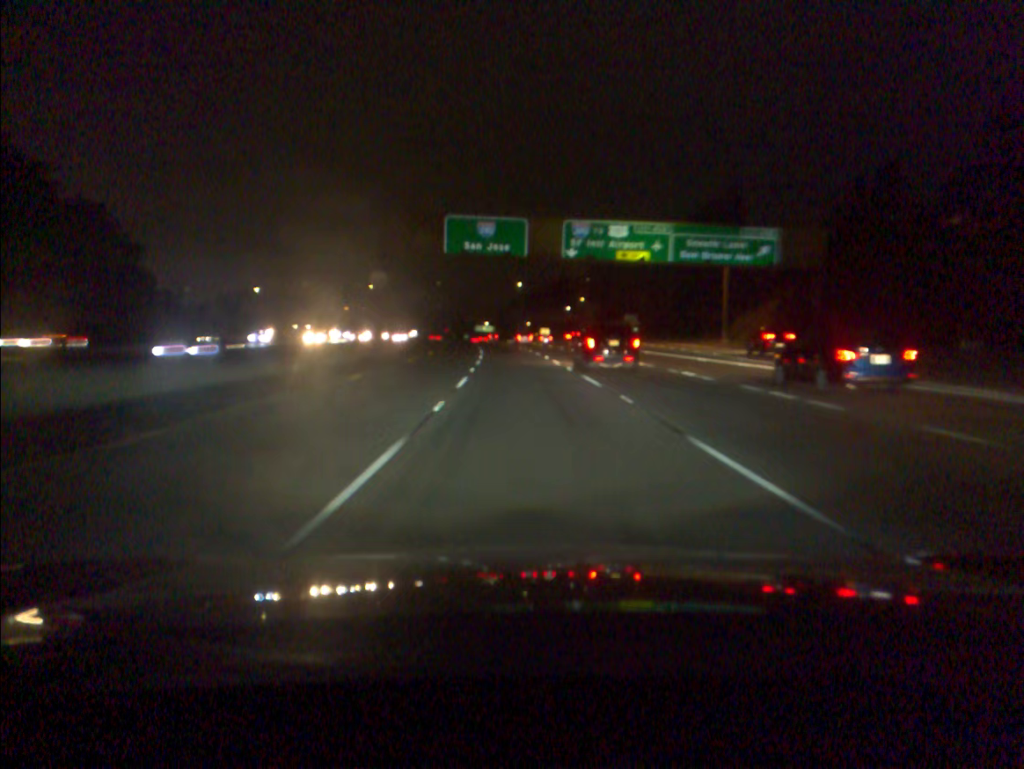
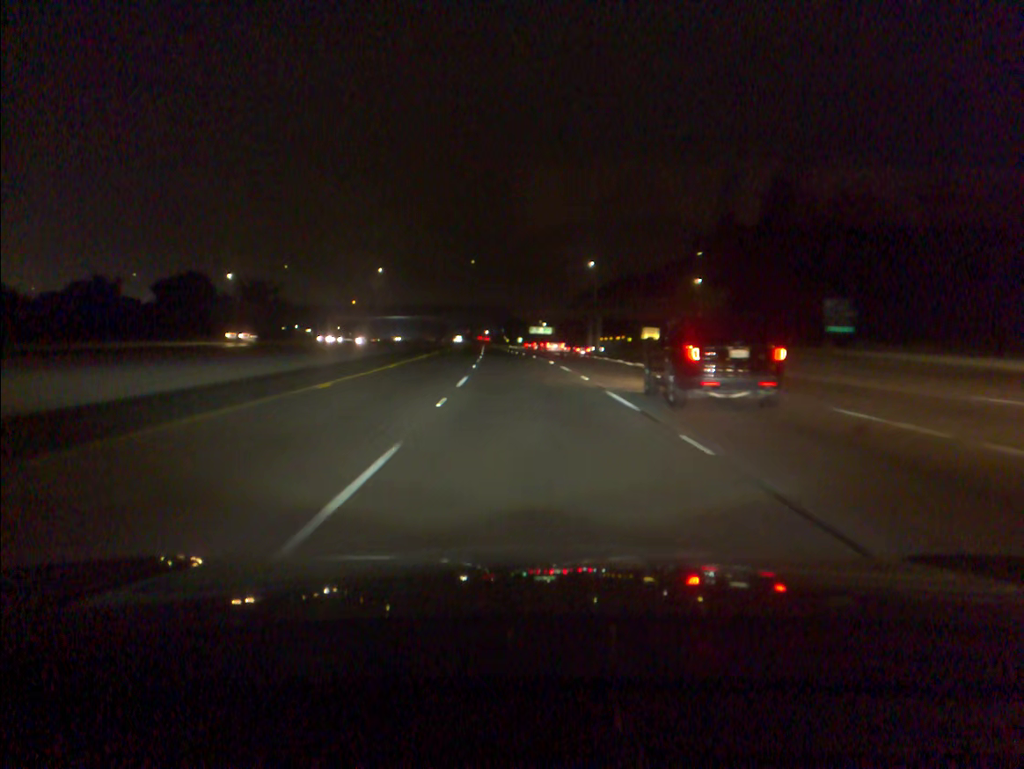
(-2.9, +77.1) m; -4°
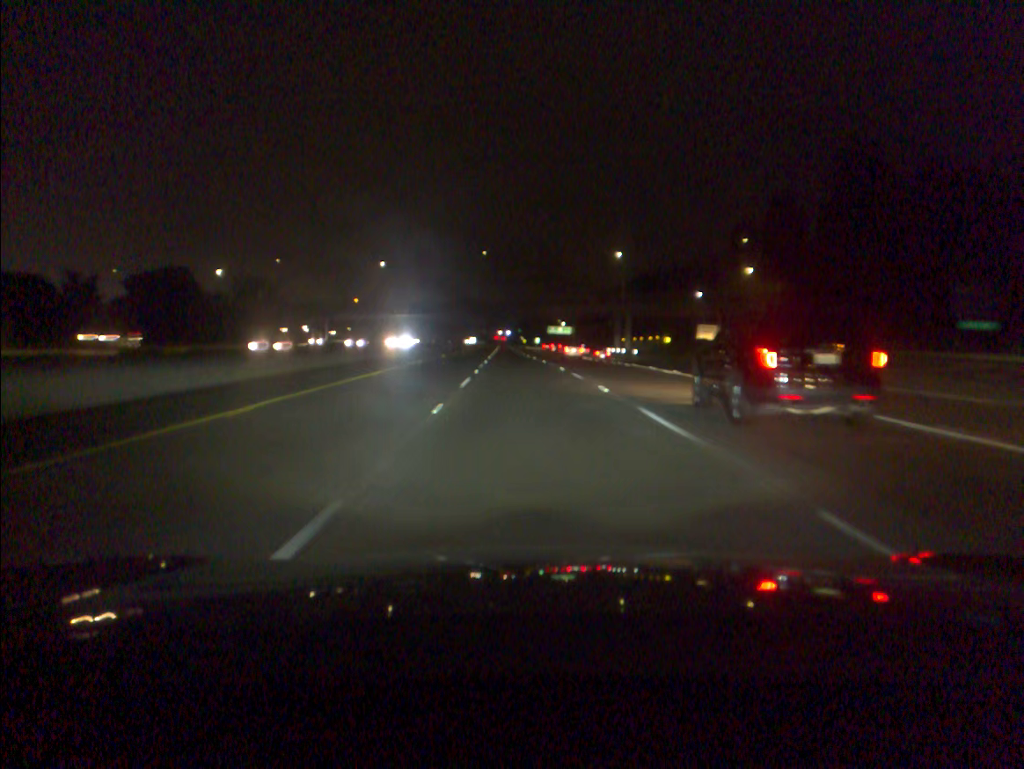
(-0.2, +19.4) m; -1°
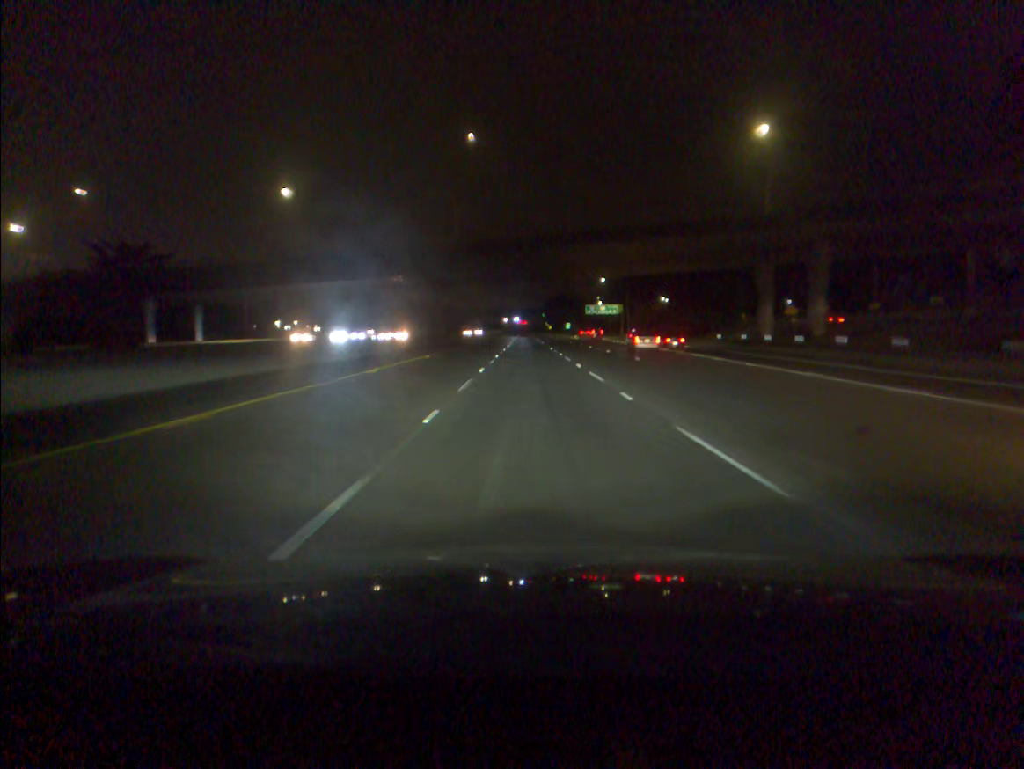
(-1.6, +77.8) m; -2°
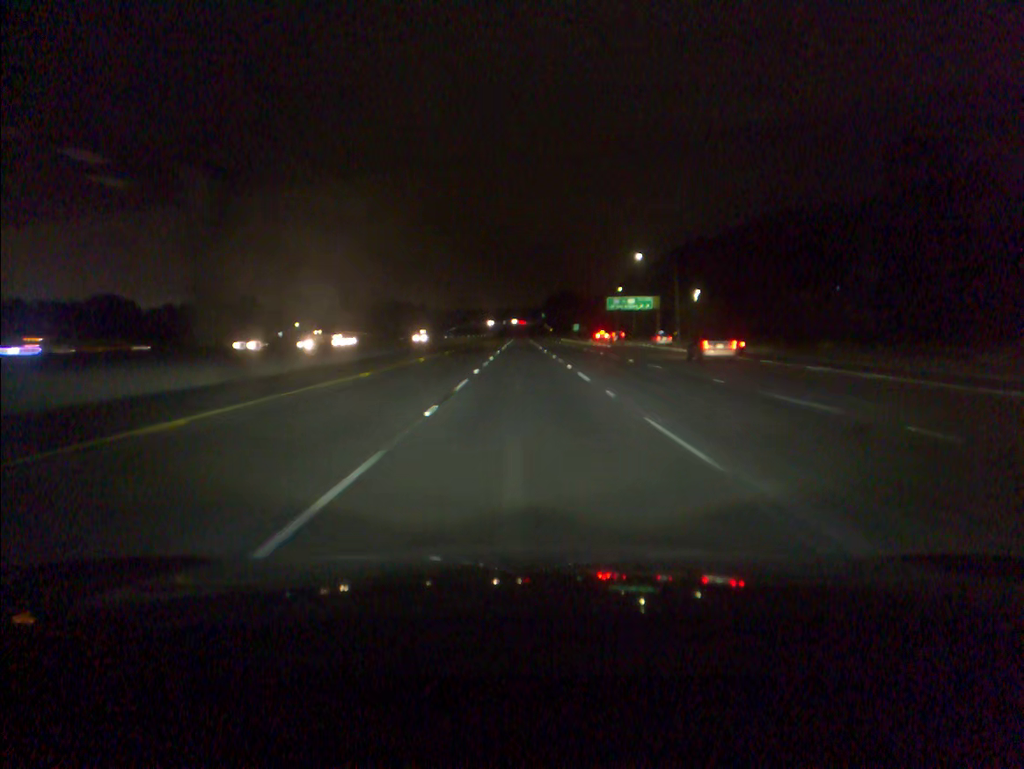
(+0.1, +58.3) m; 0°
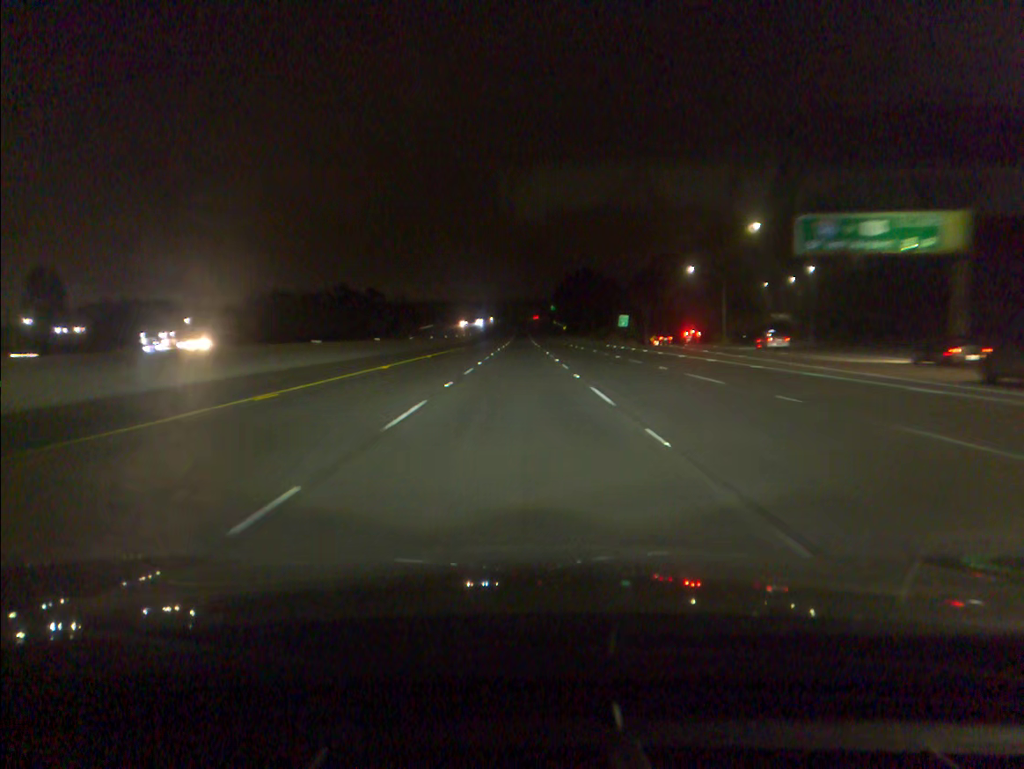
(-0.1, +96.7) m; 0°
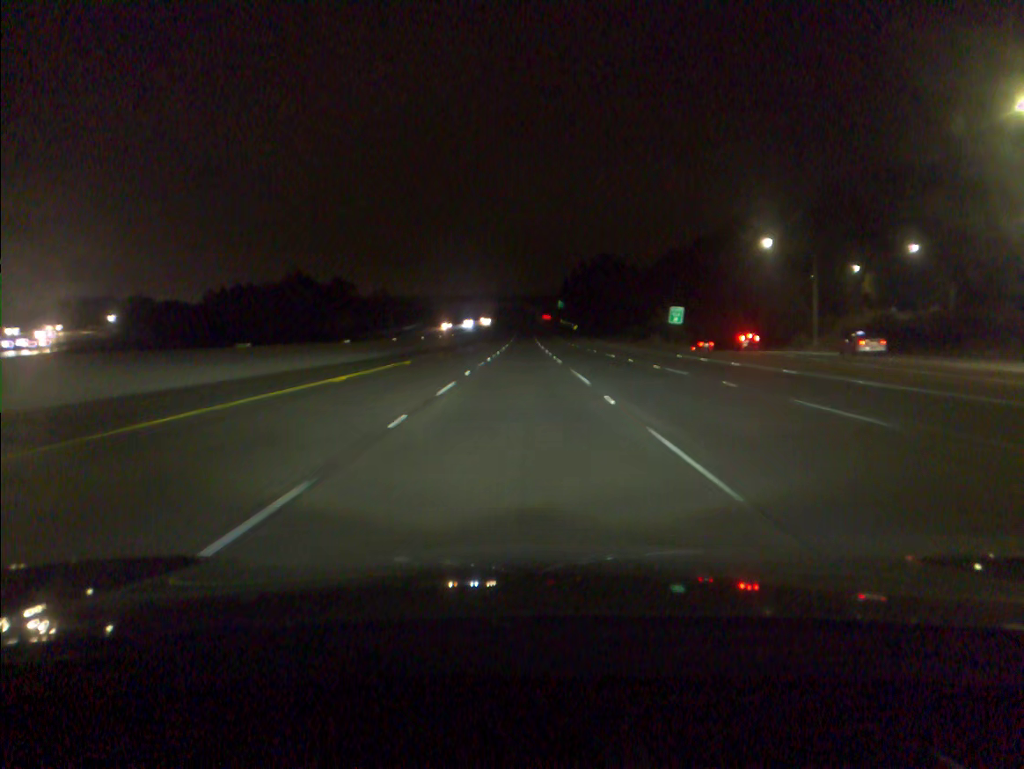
(0.0, +38.6) m; 0°
